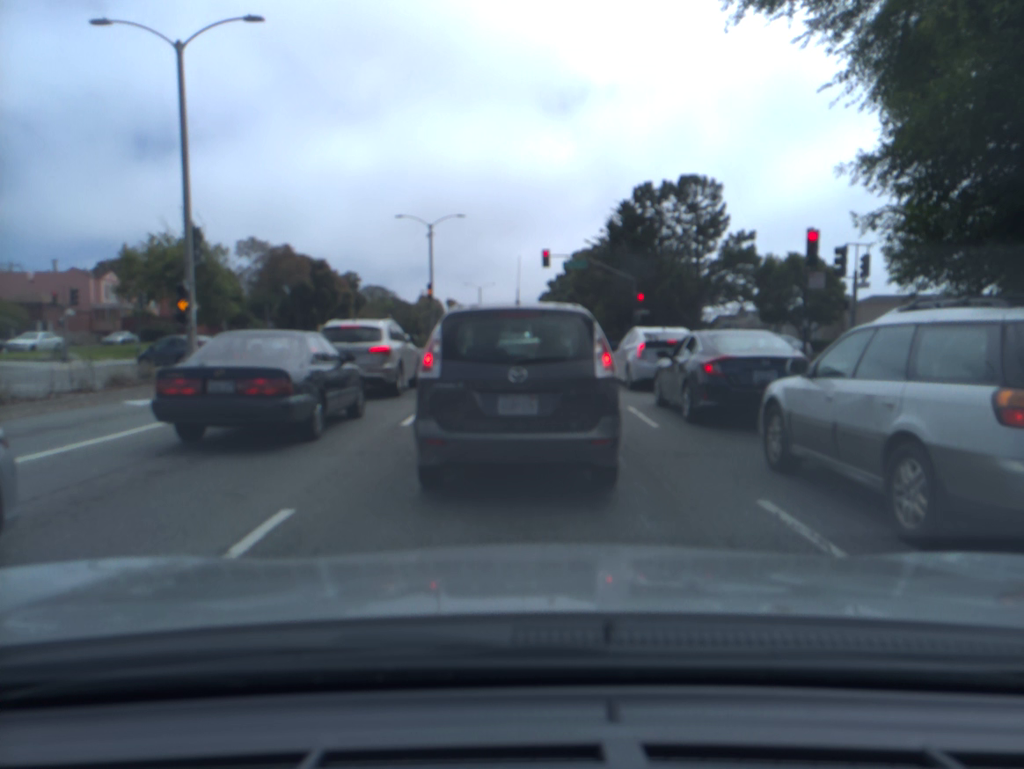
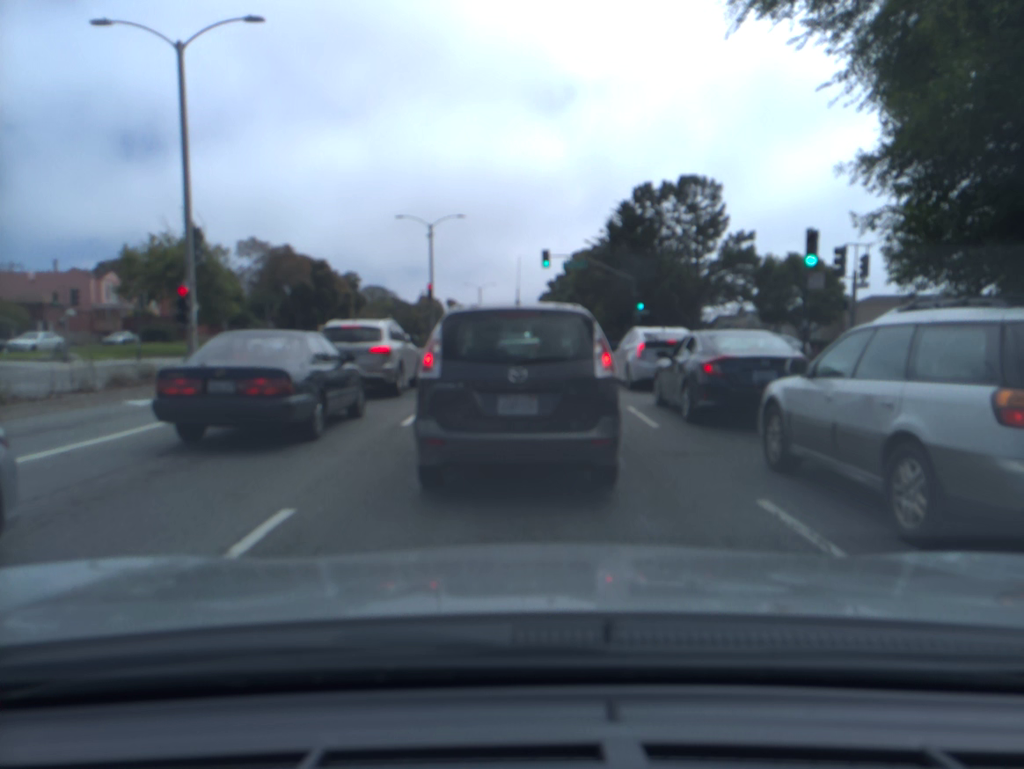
(0.0, 0.0) m; 0°
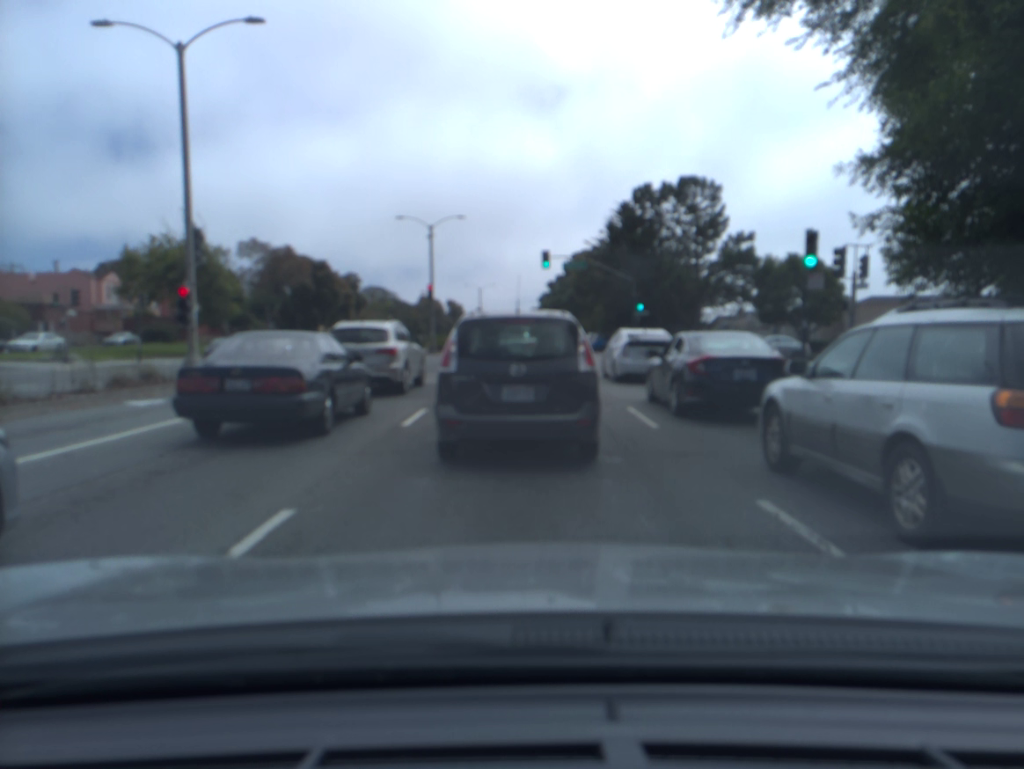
(0.0, 0.0) m; 0°
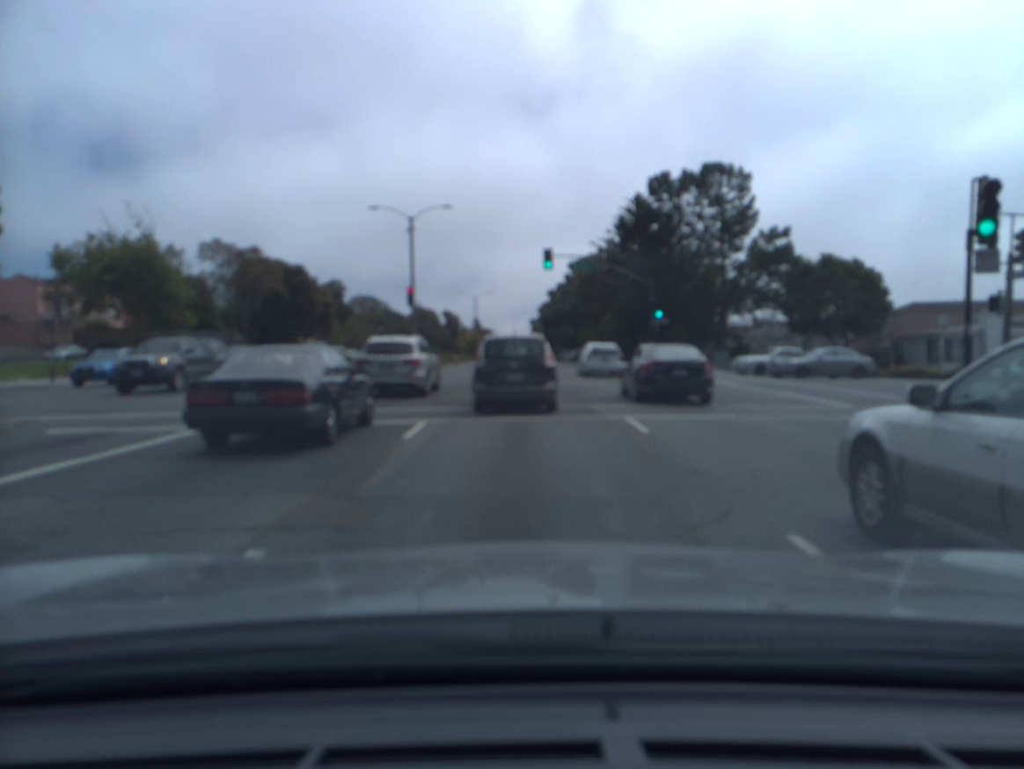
(0.0, +8.3) m; 0°
